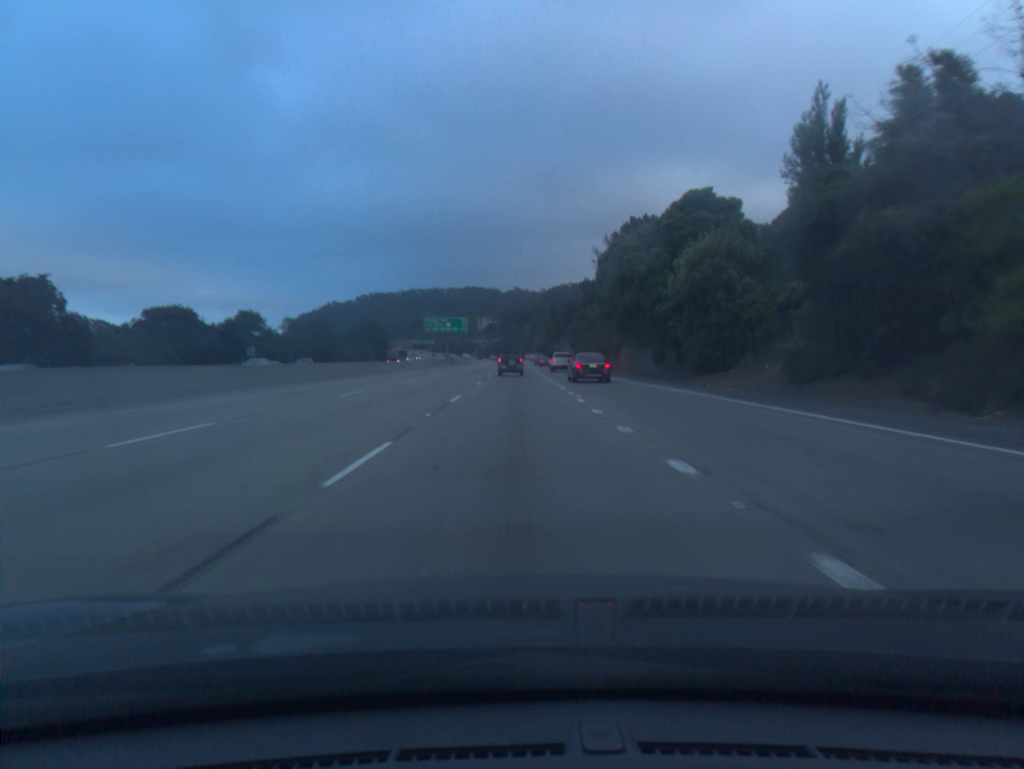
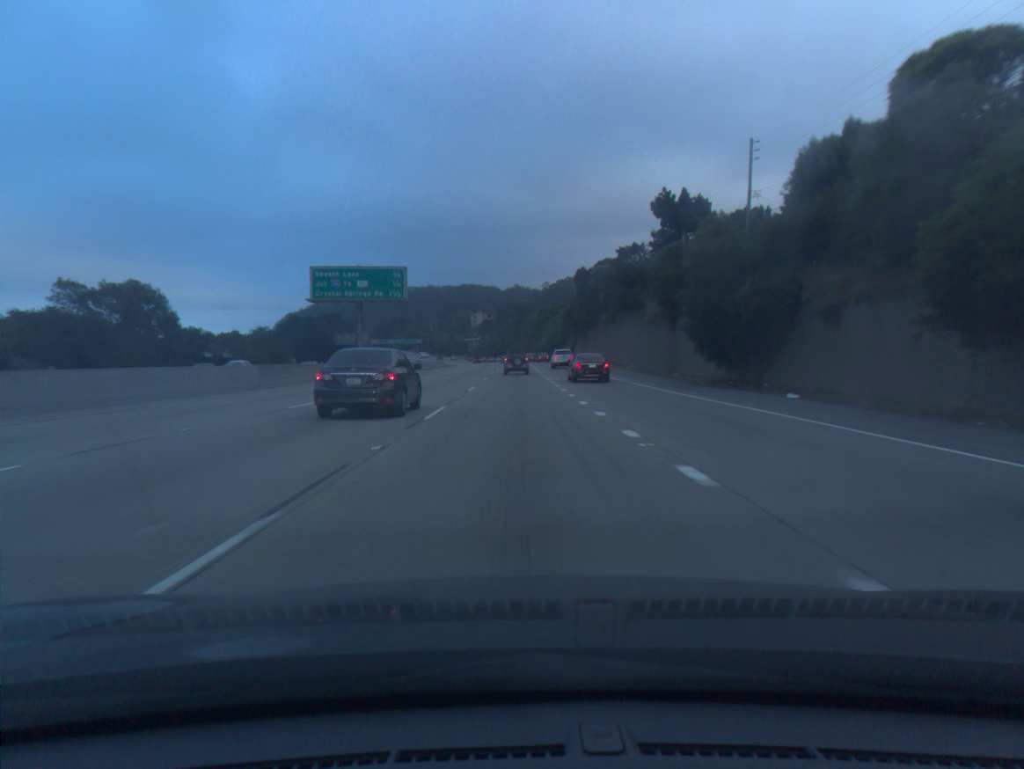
(-0.2, +77.0) m; 0°
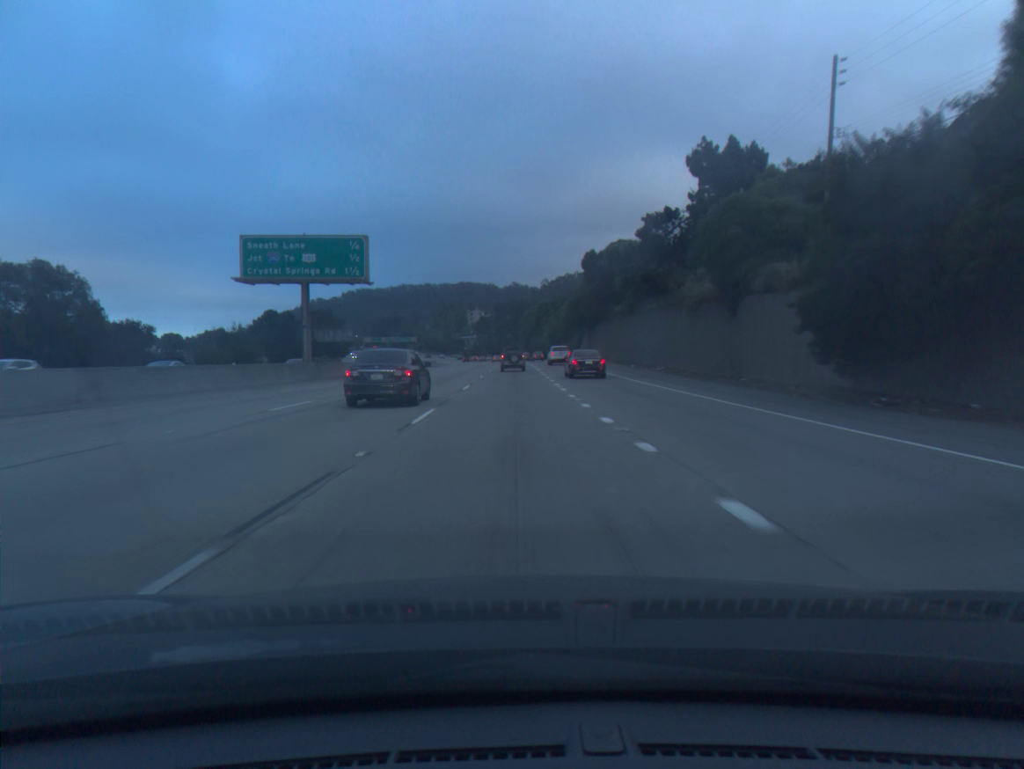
(0.0, +15.4) m; 0°
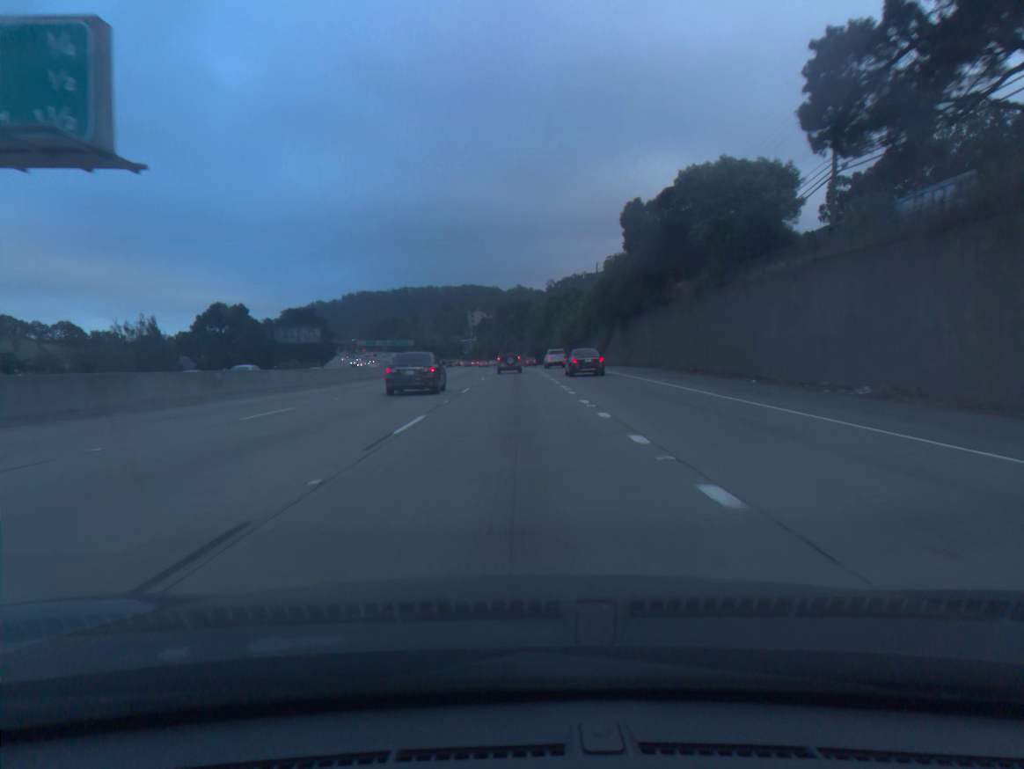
(-0.1, +30.6) m; 0°
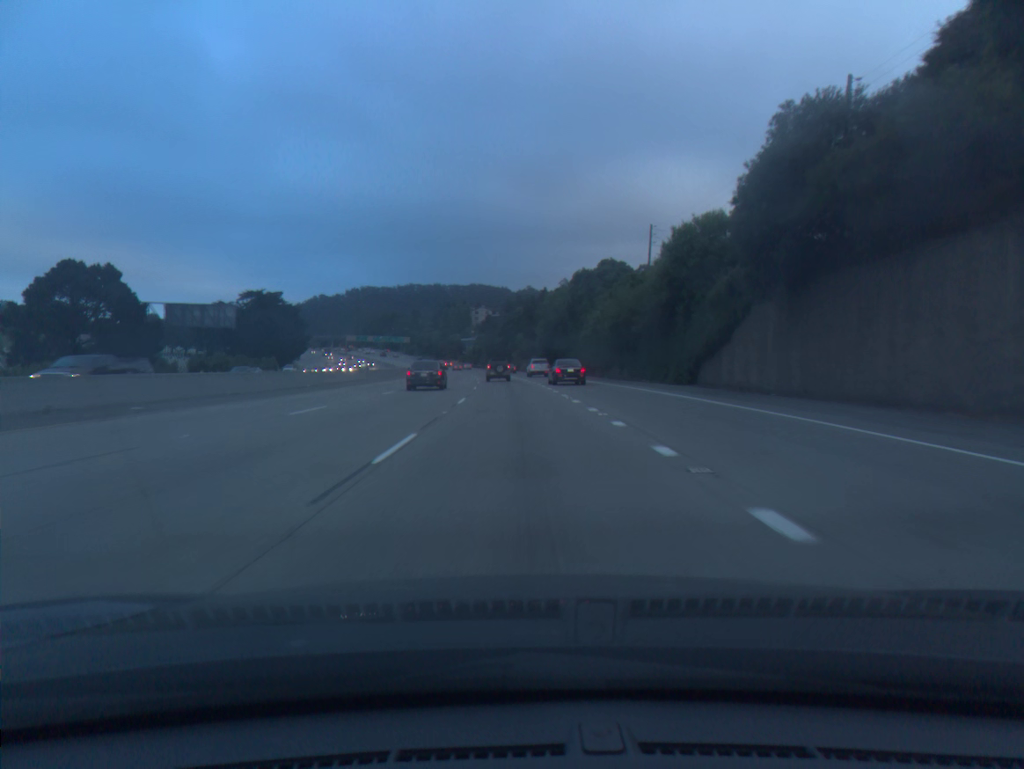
(-0.3, +45.9) m; -1°
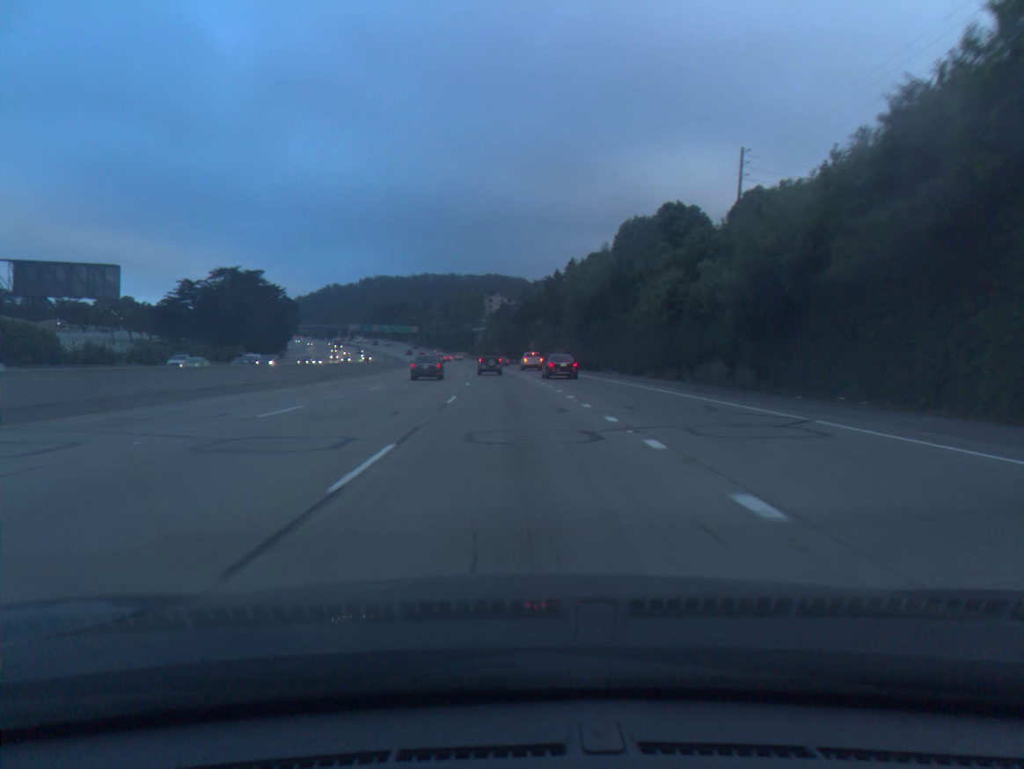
(-0.2, +30.9) m; -1°
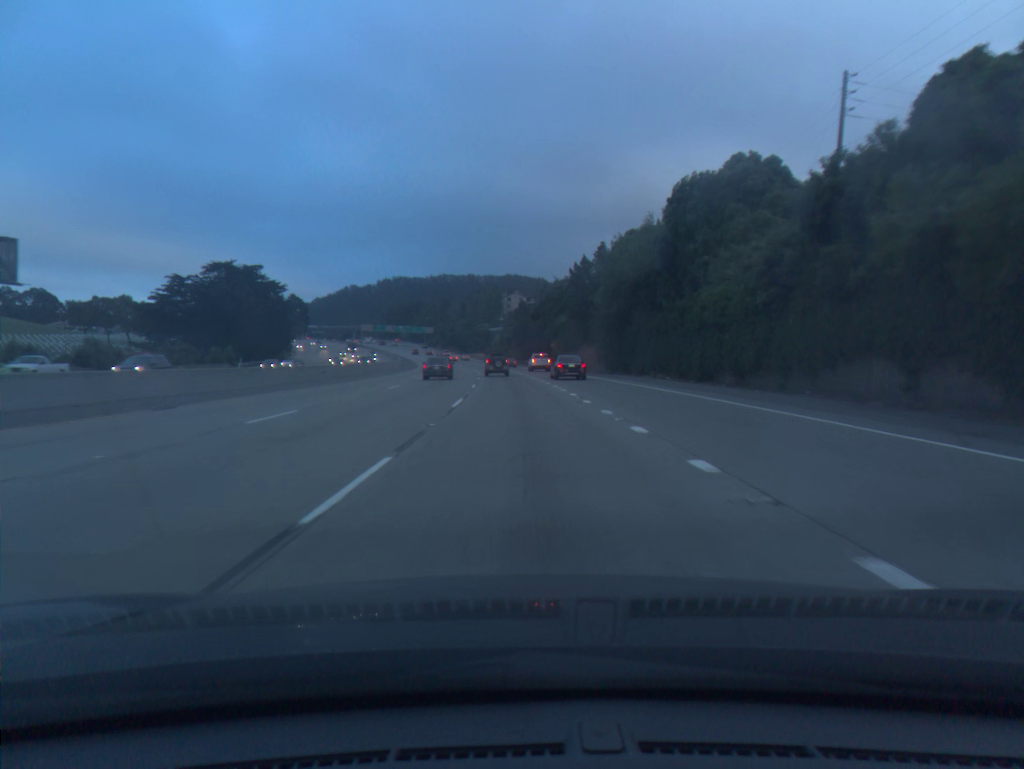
(-0.2, +15.6) m; -1°
